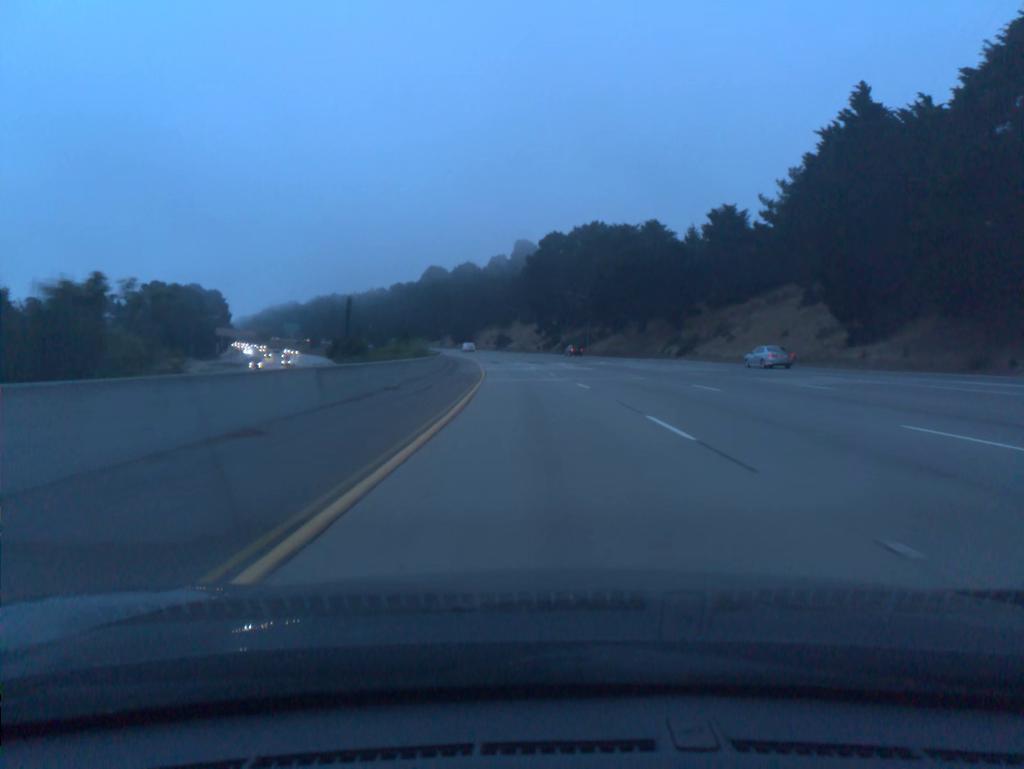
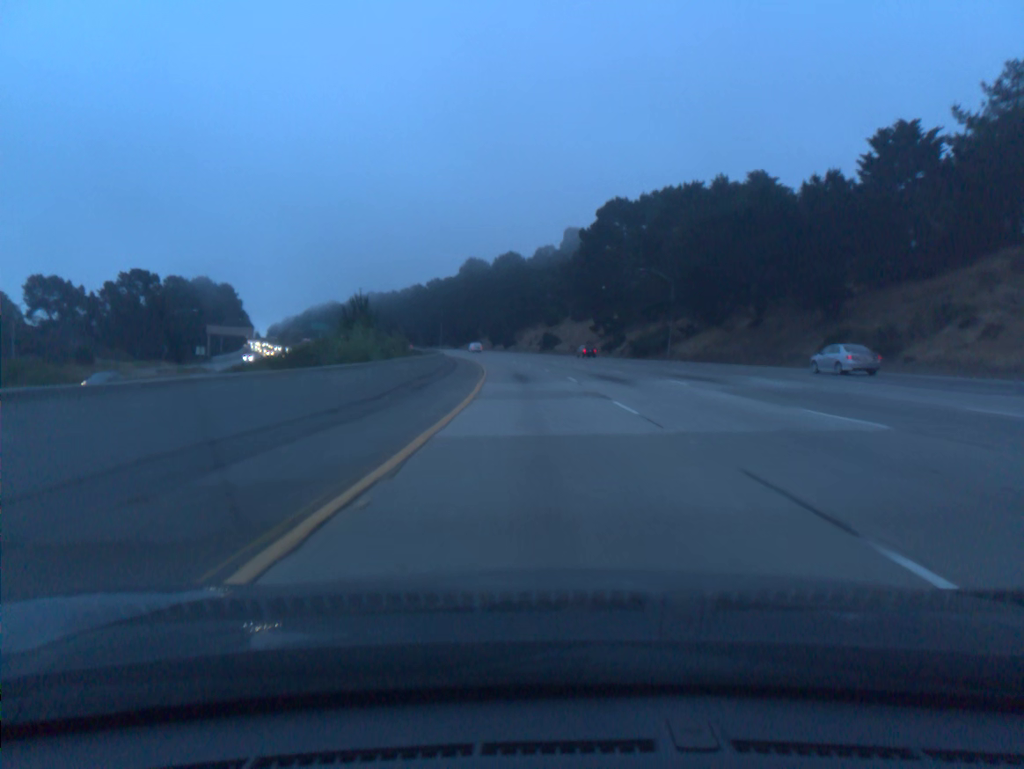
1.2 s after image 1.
(-1.3, +38.9) m; -4°
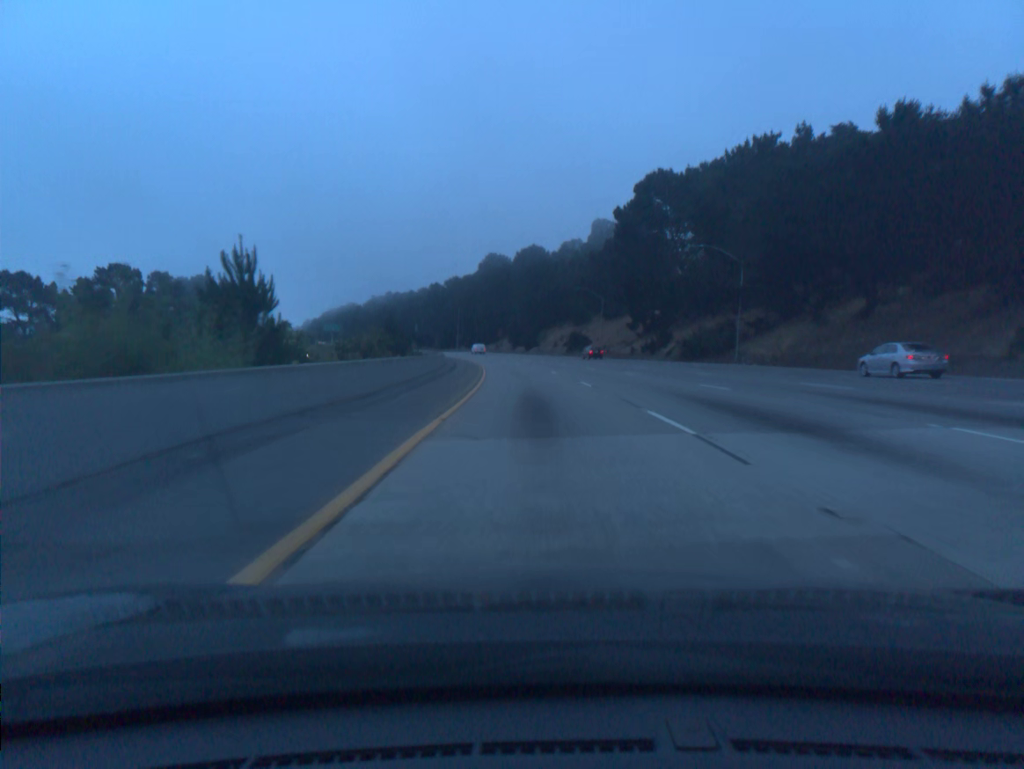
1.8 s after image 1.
(-0.3, +19.4) m; -2°
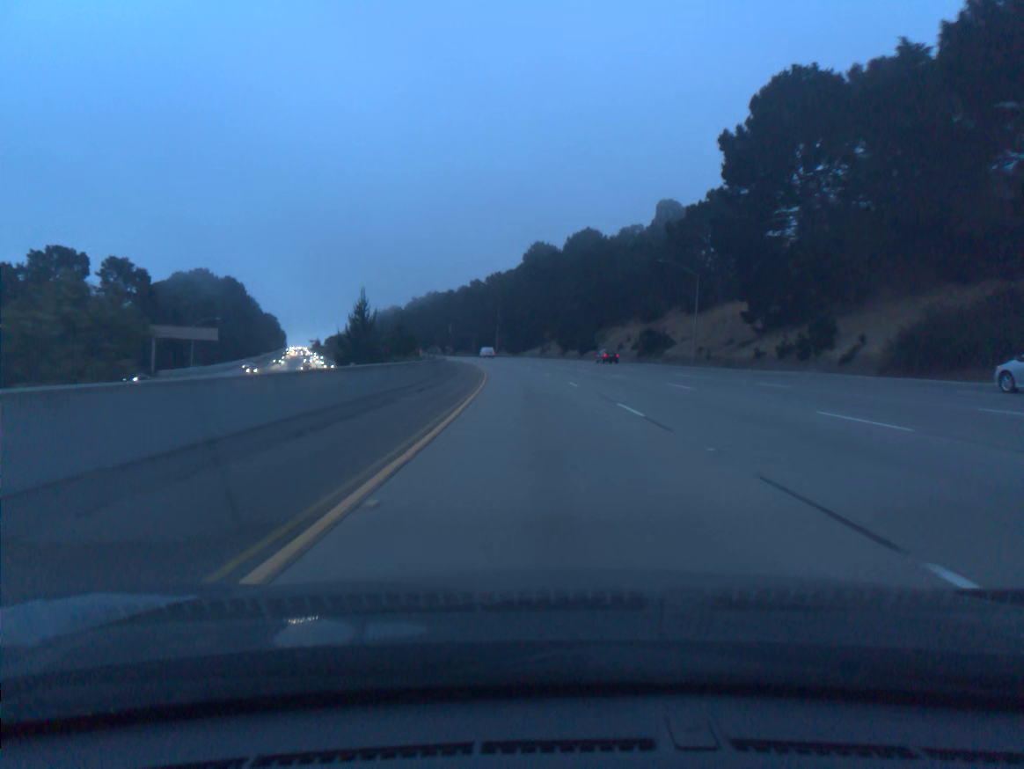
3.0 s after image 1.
(-1.2, +38.9) m; -4°
